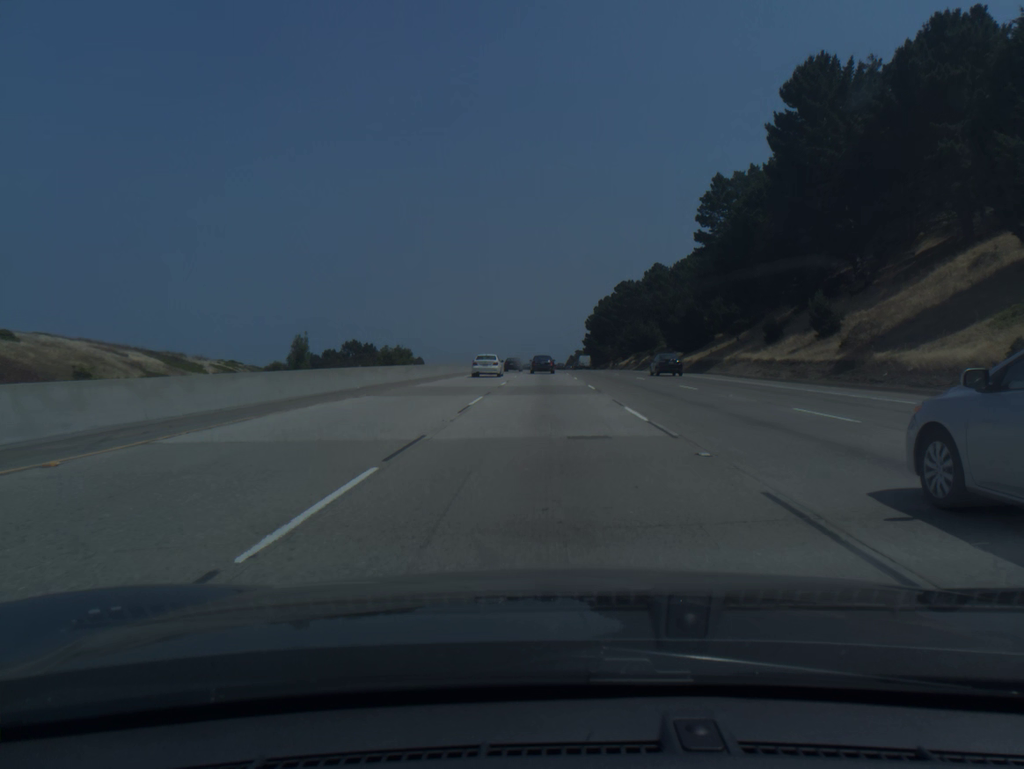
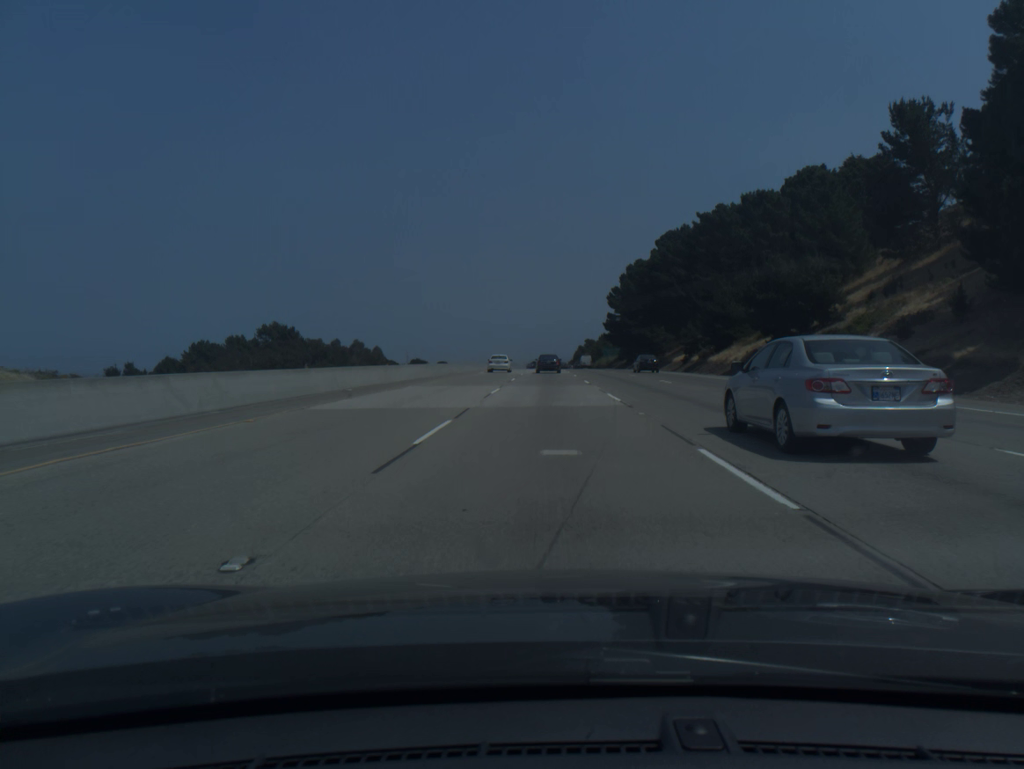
(+0.3, +81.7) m; 0°
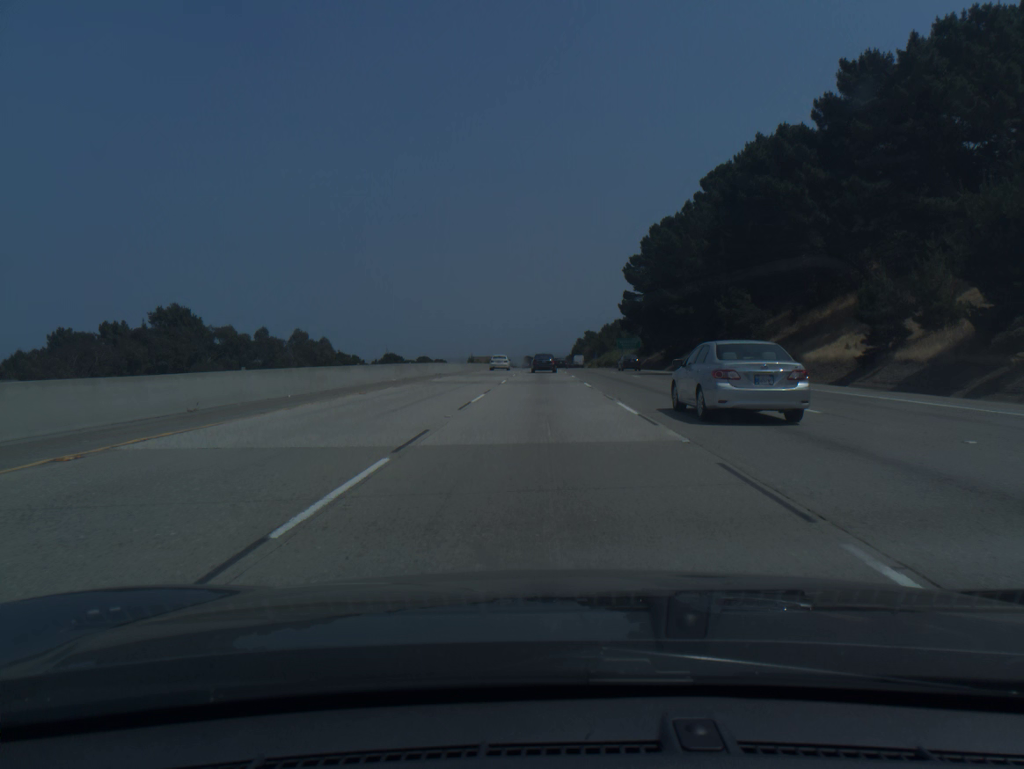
(+0.1, +49.2) m; 0°
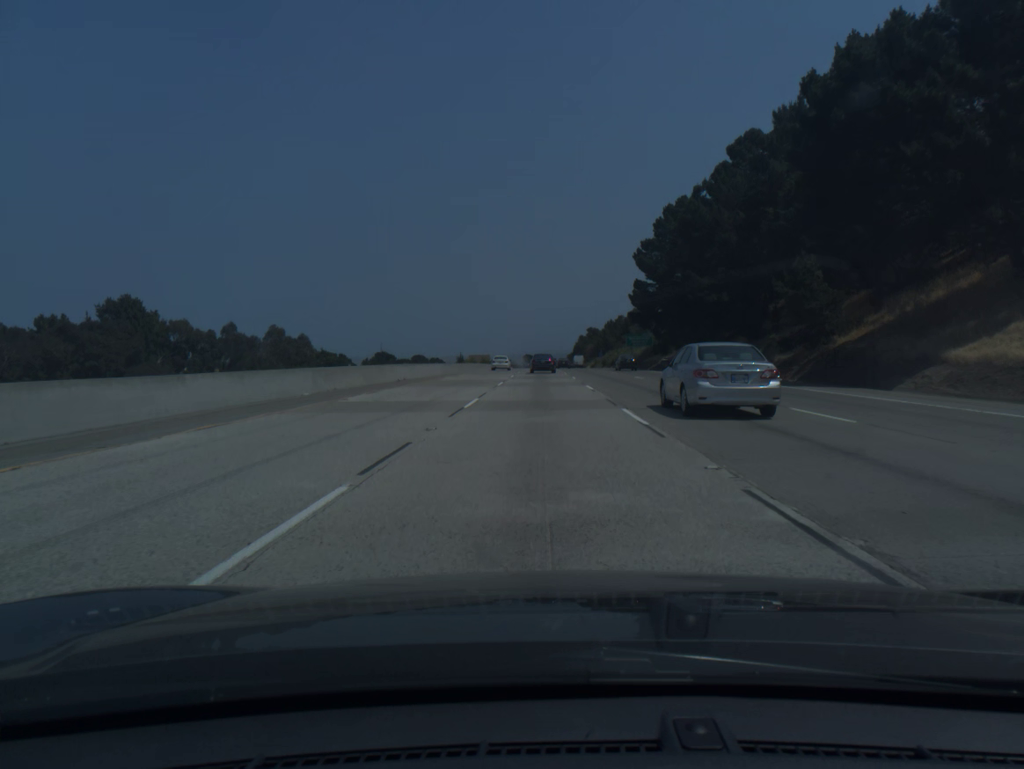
(0.0, +16.4) m; 0°
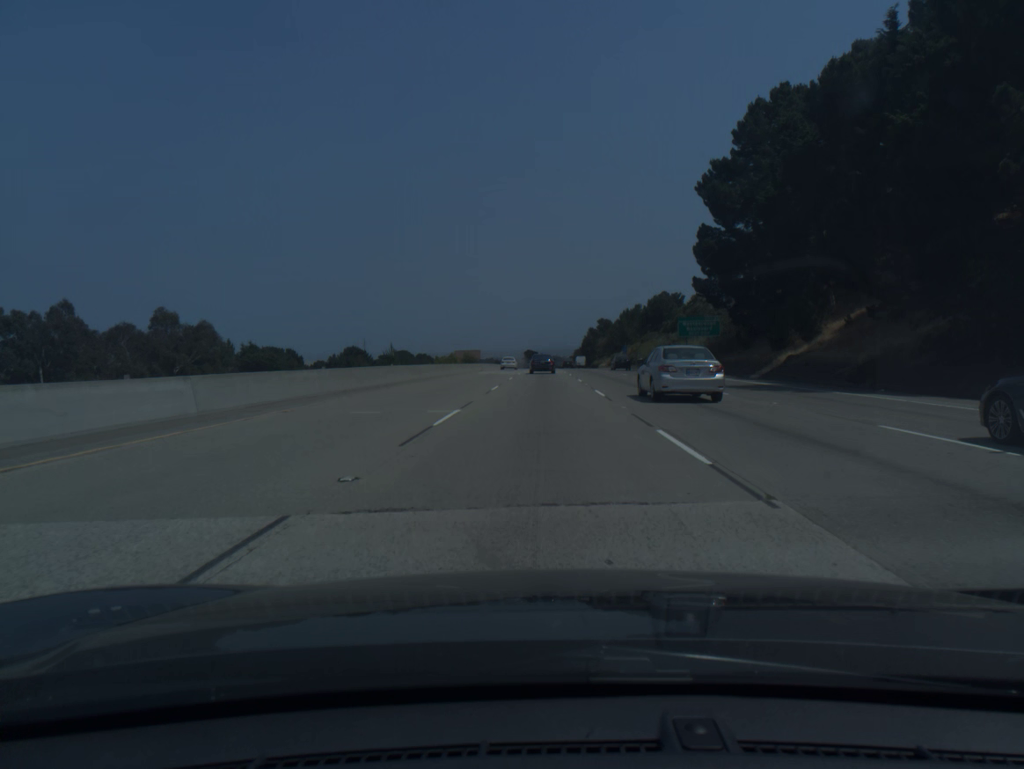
(-0.1, +48.9) m; 0°
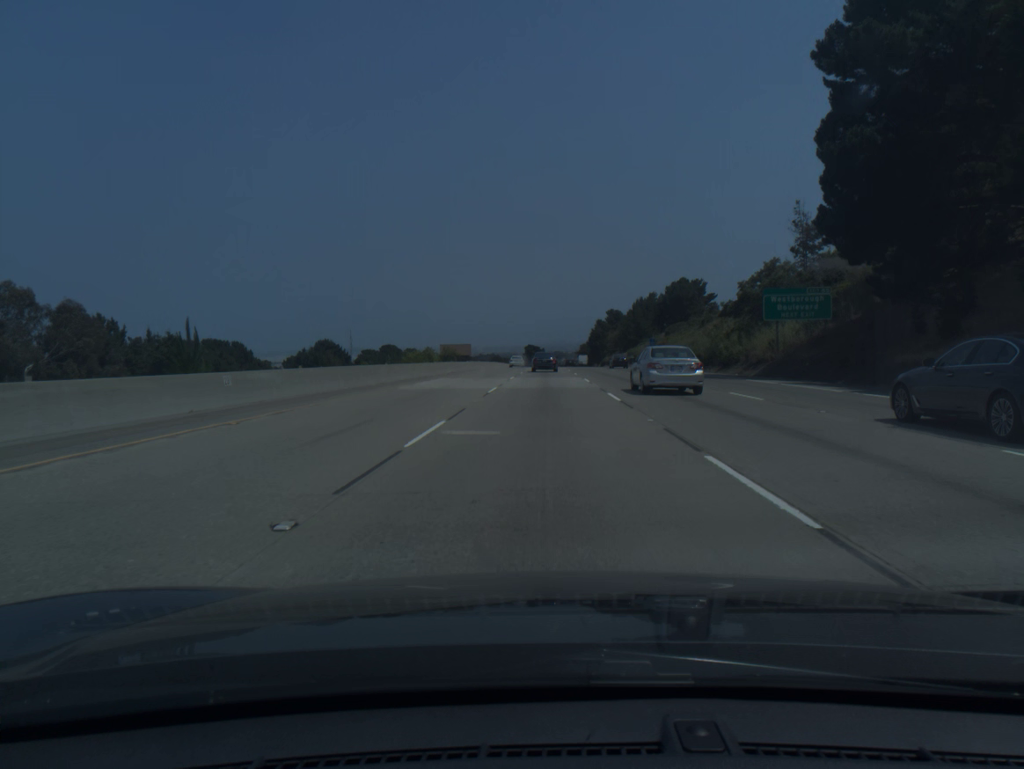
(-0.1, +32.4) m; 0°
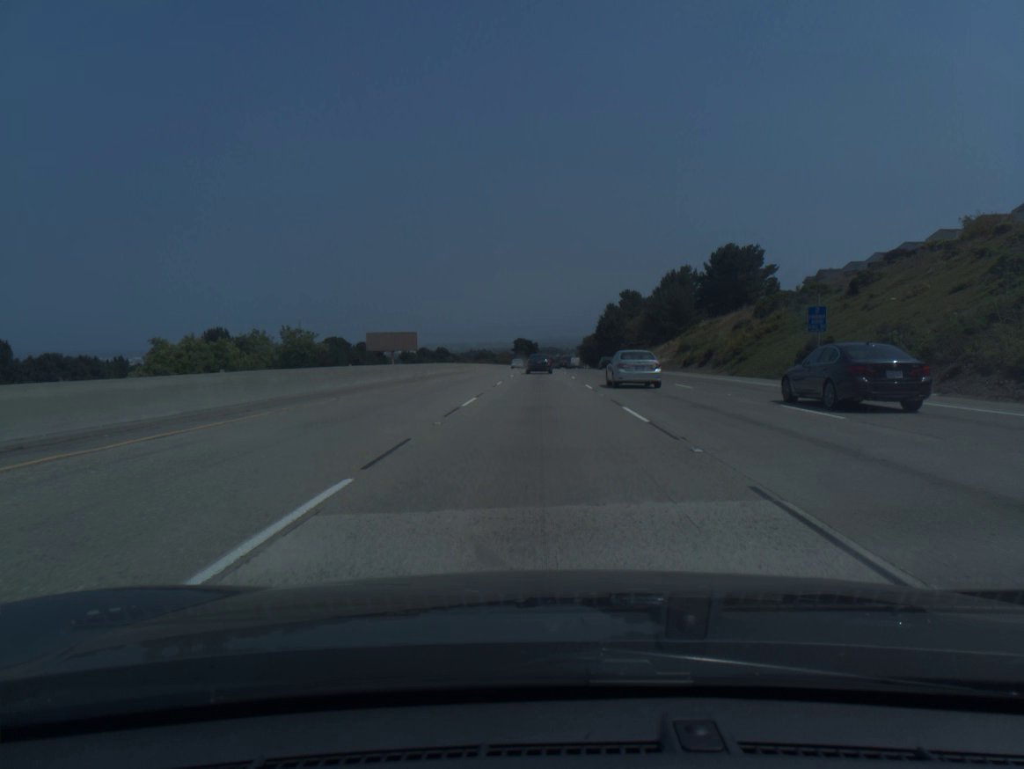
(+0.1, +64.7) m; +1°
